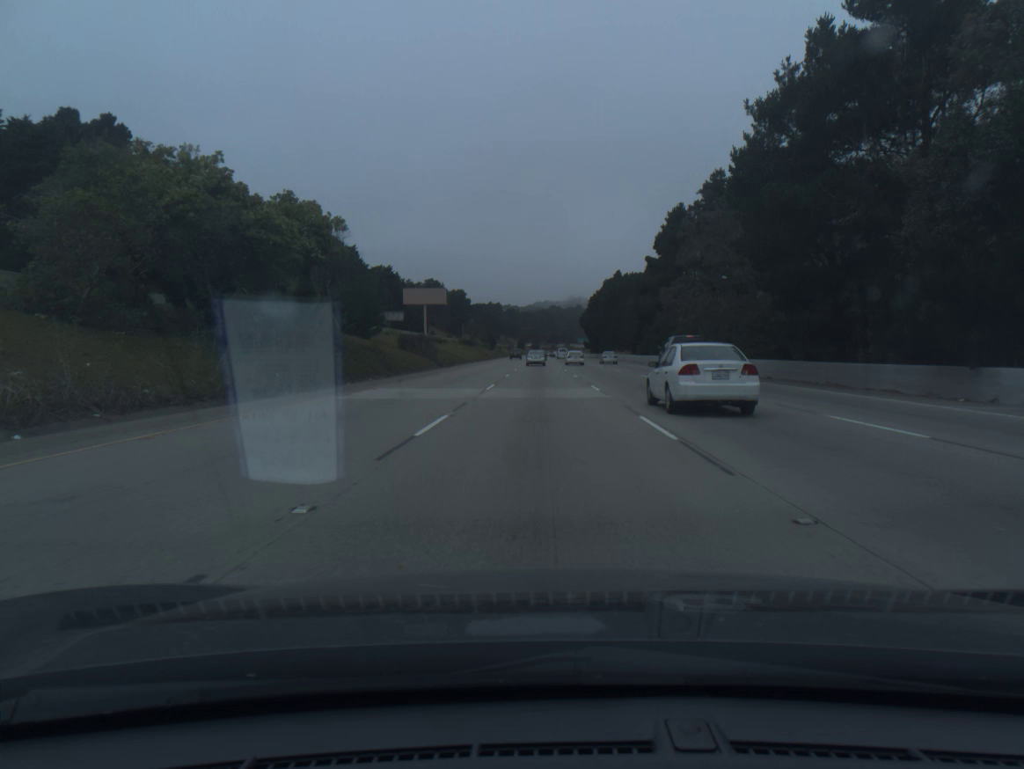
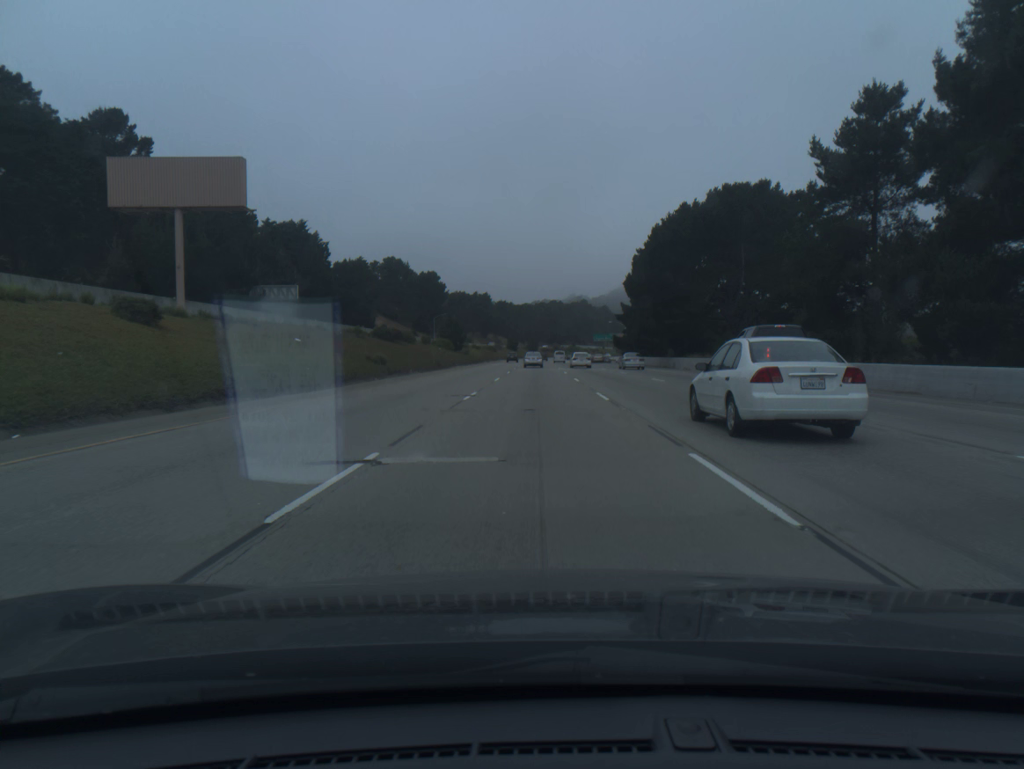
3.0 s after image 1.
(+0.2, +93.4) m; 0°
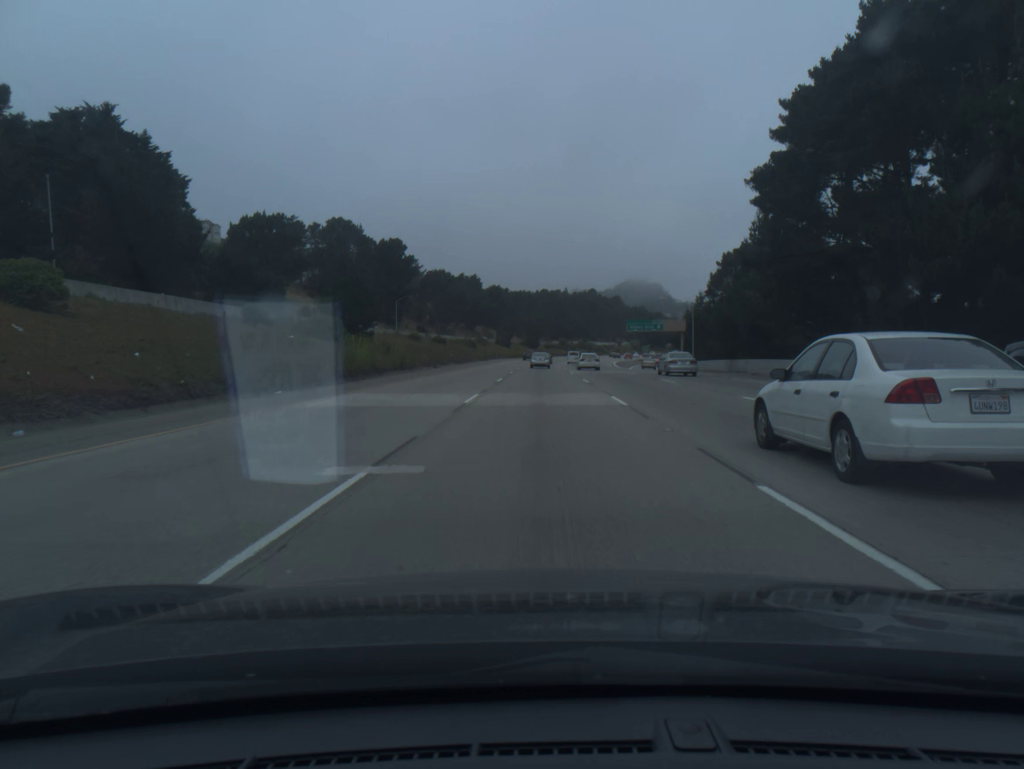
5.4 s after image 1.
(-0.2, +74.8) m; 0°
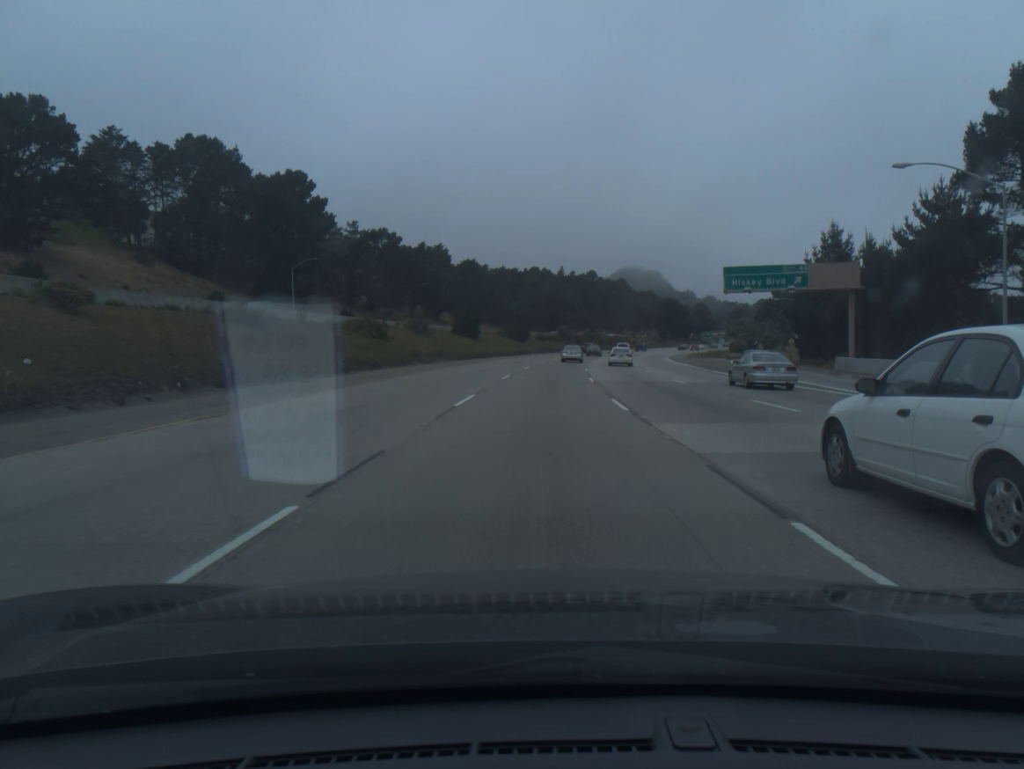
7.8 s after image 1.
(+0.5, +74.5) m; +1°
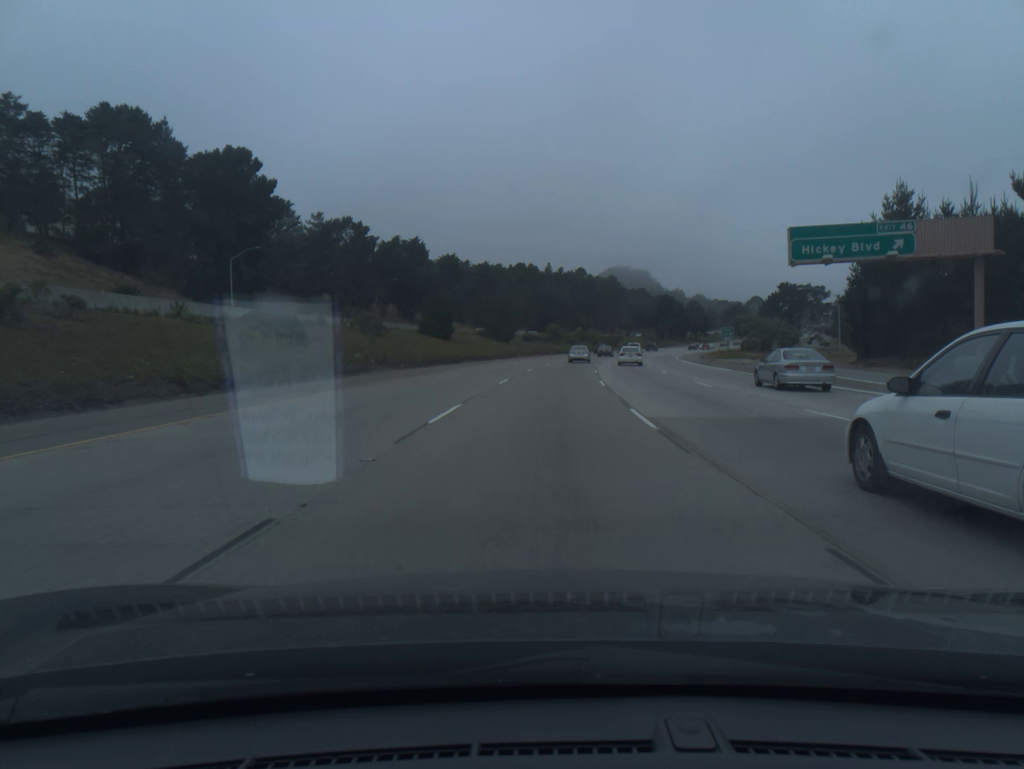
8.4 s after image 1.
(+0.1, +18.5) m; +1°
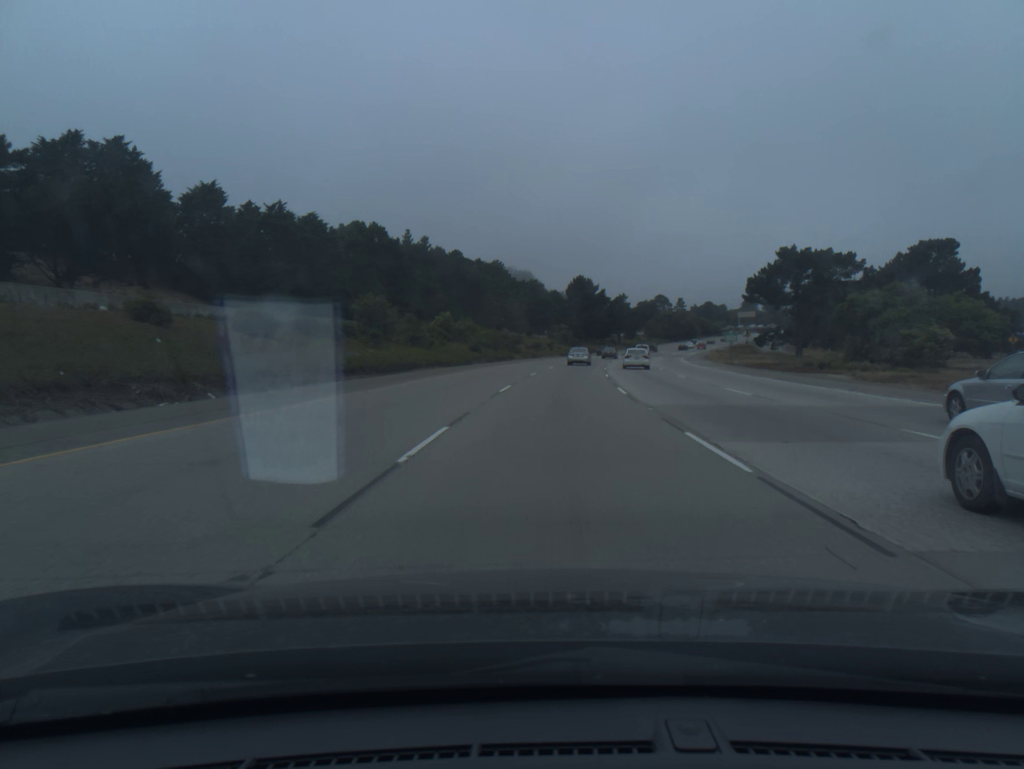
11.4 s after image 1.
(+6.3, +91.8) m; +8°
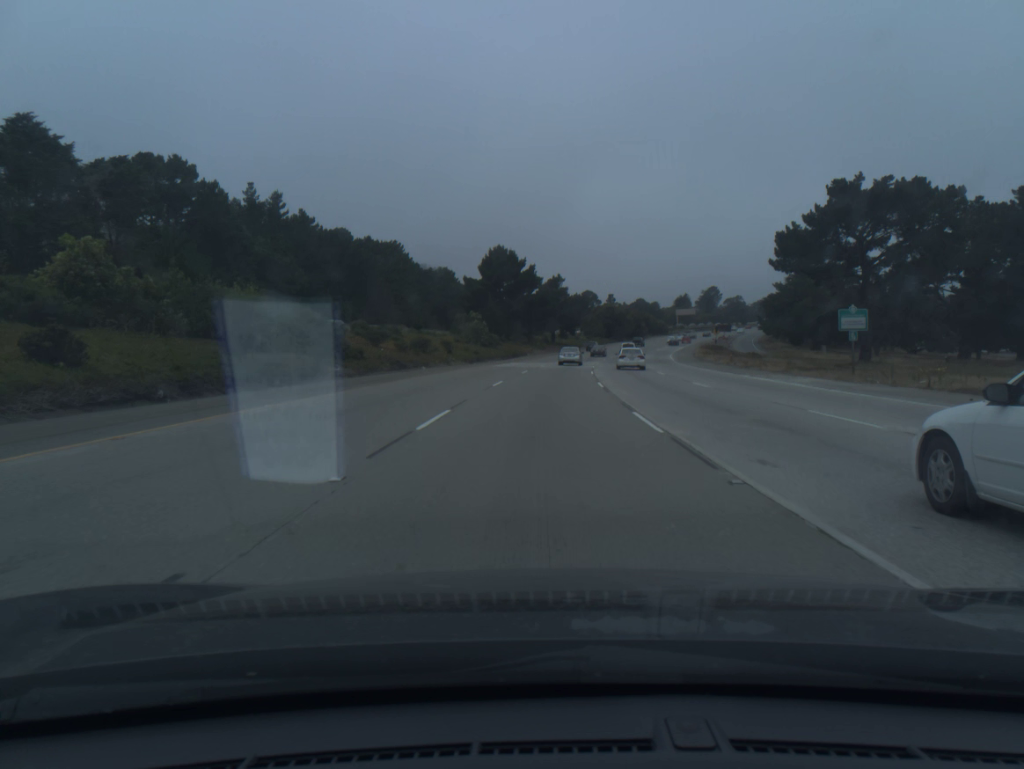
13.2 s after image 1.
(+2.8, +54.6) m; +6°
